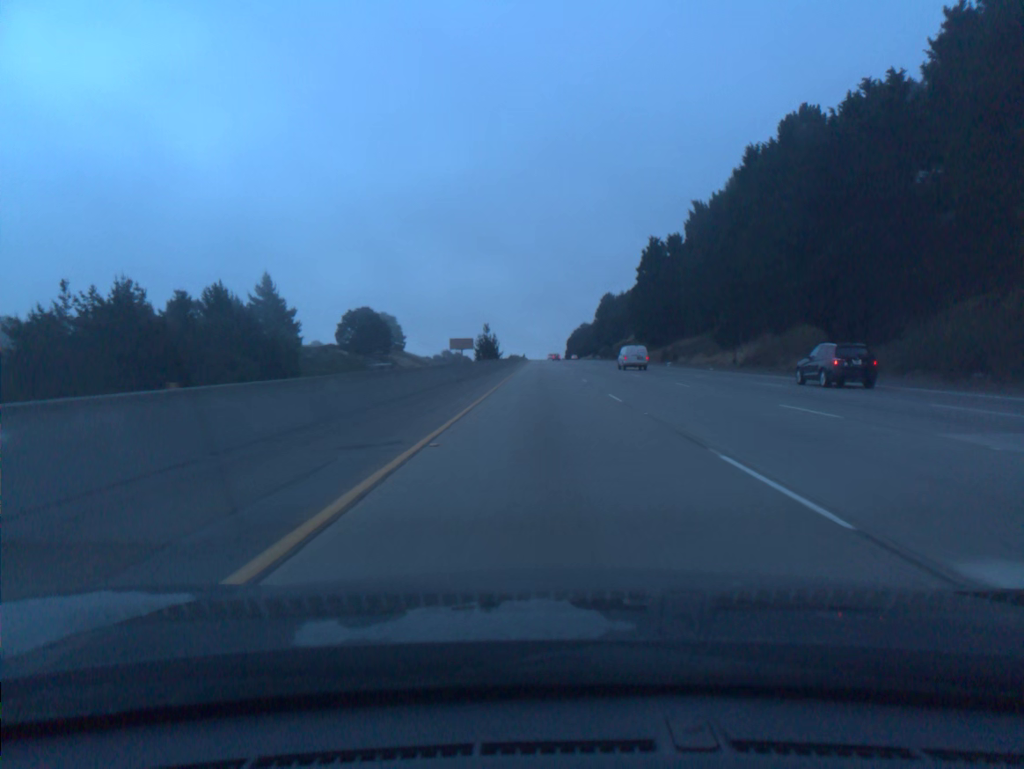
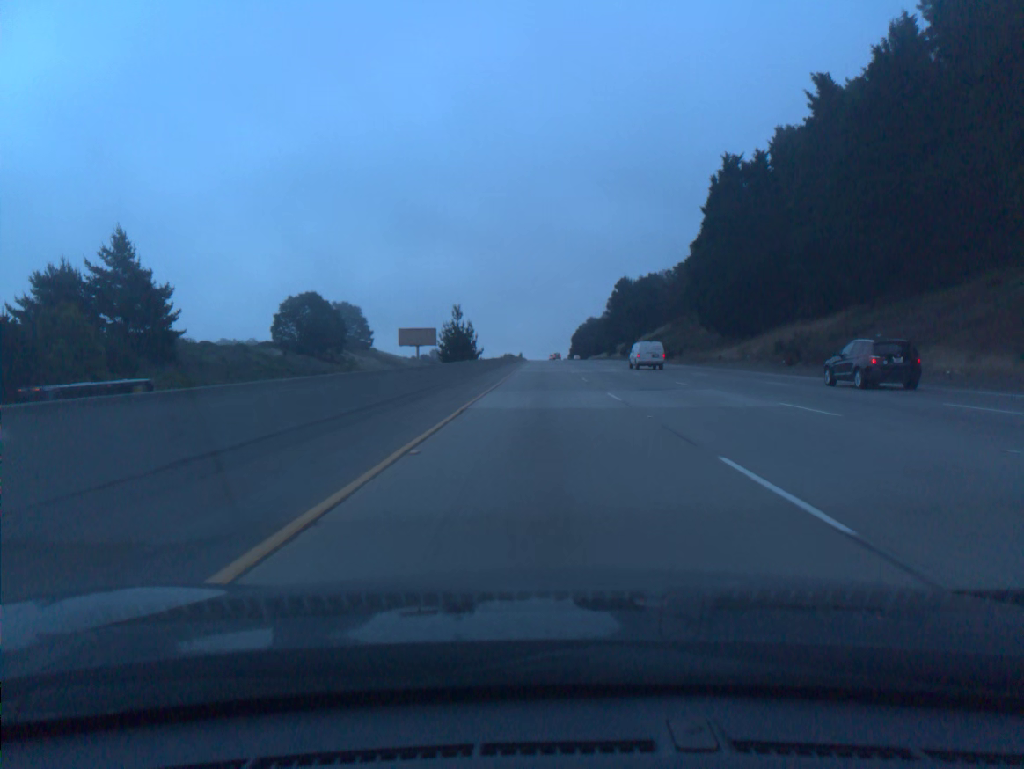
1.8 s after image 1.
(+0.1, +58.9) m; 0°
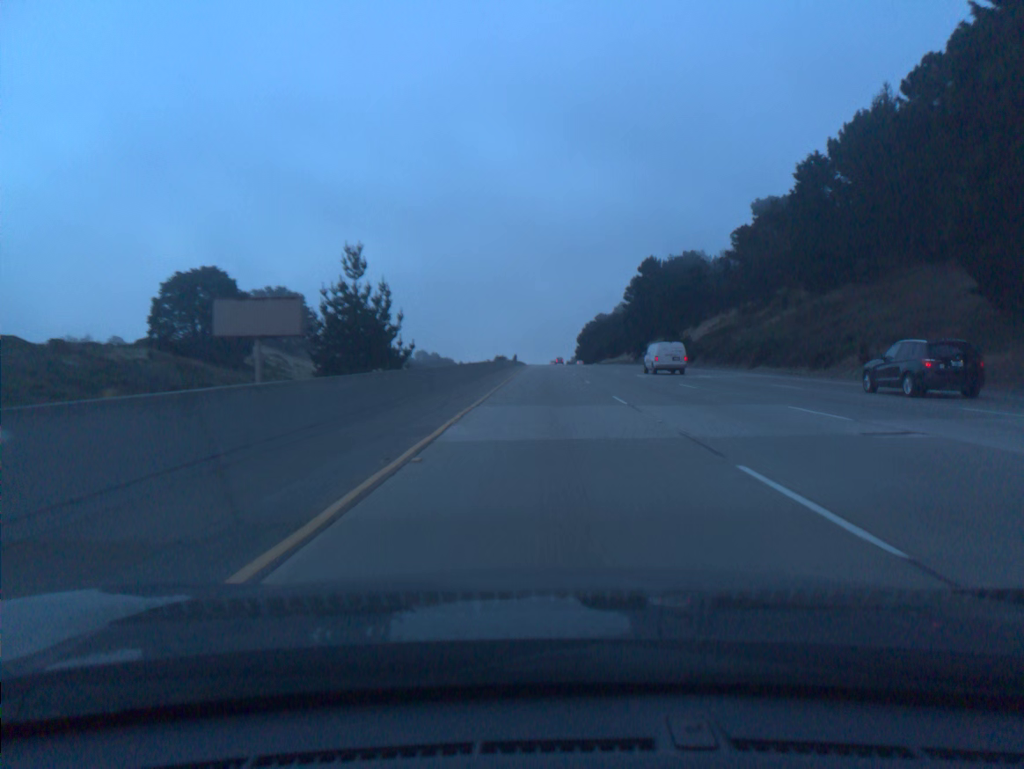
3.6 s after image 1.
(-0.1, +58.9) m; 0°
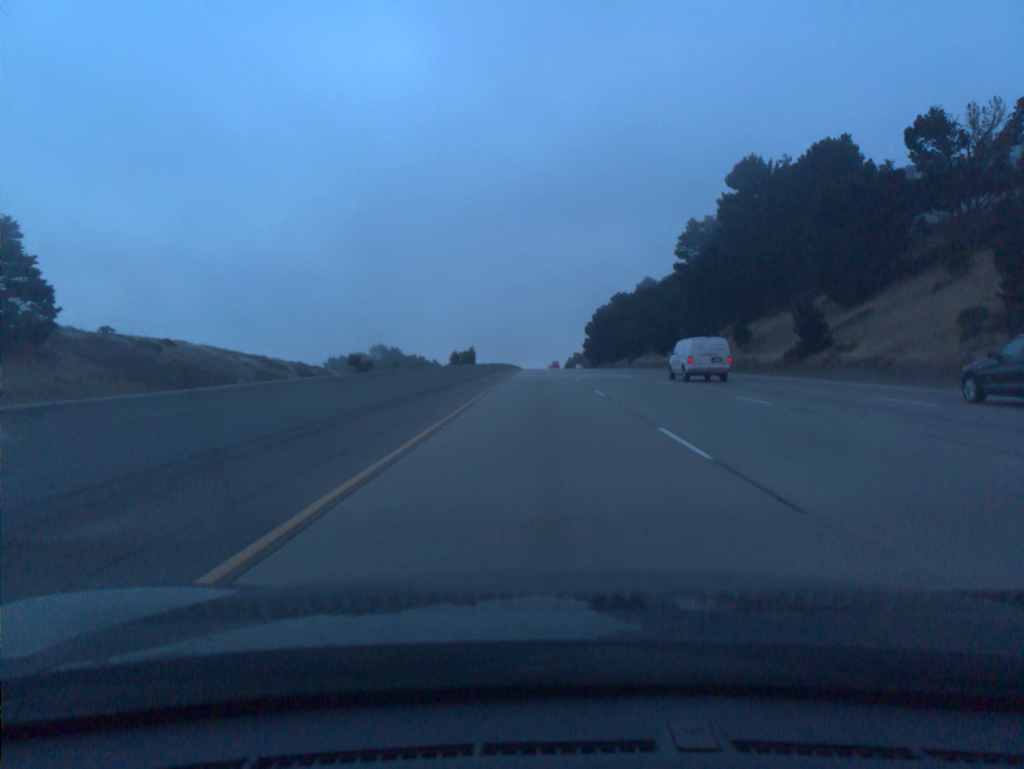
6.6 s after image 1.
(+0.4, +98.1) m; 0°
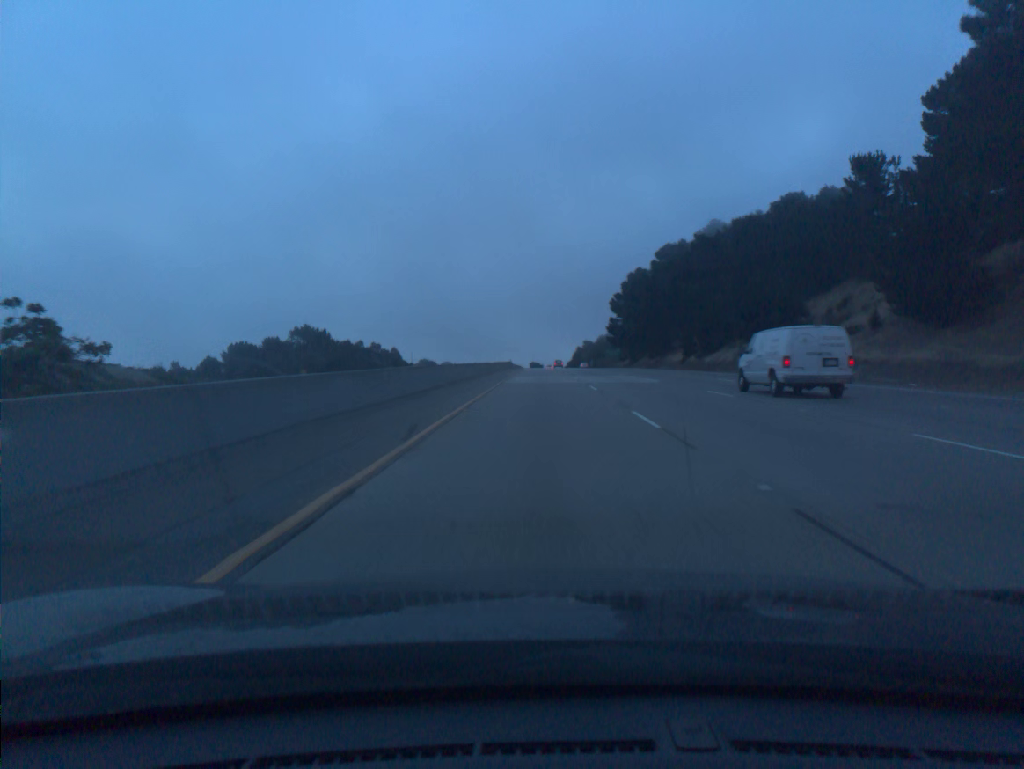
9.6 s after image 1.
(-0.3, +98.4) m; 0°
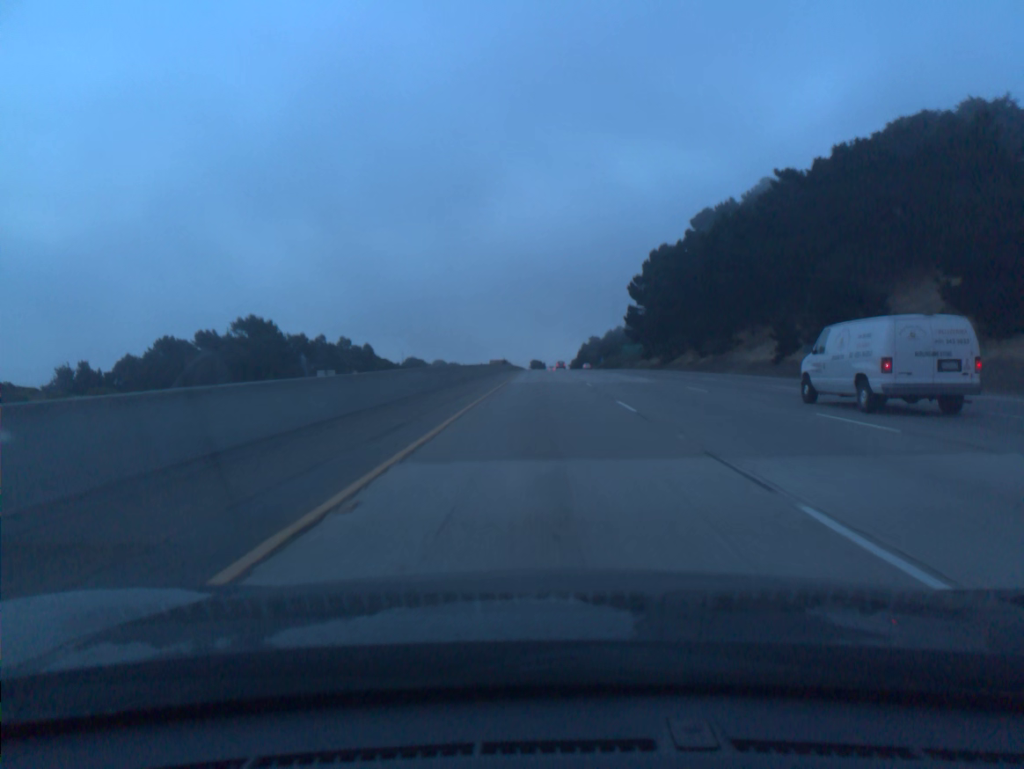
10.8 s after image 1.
(0.0, +39.5) m; 0°
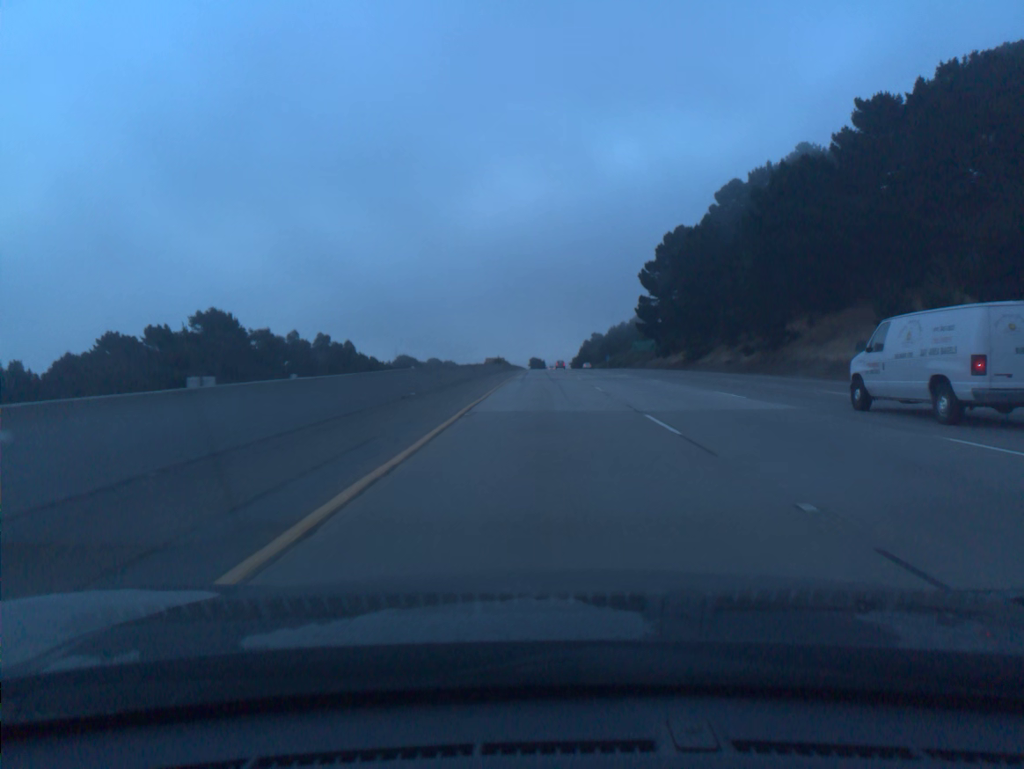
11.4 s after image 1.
(0.0, +19.8) m; 0°
